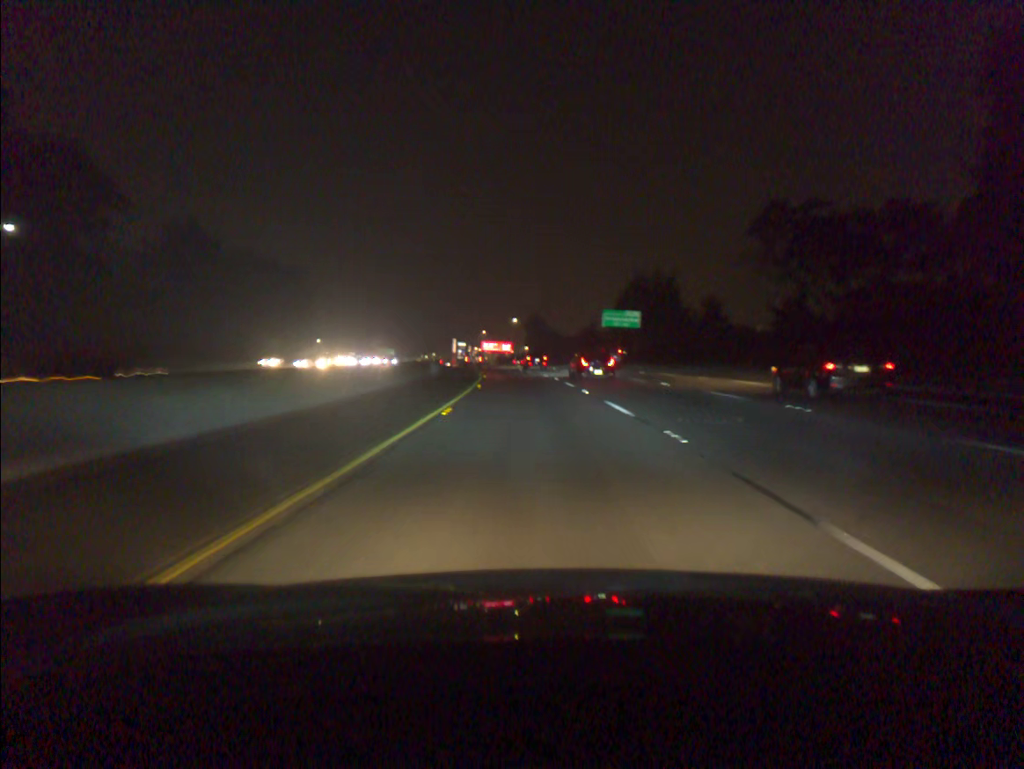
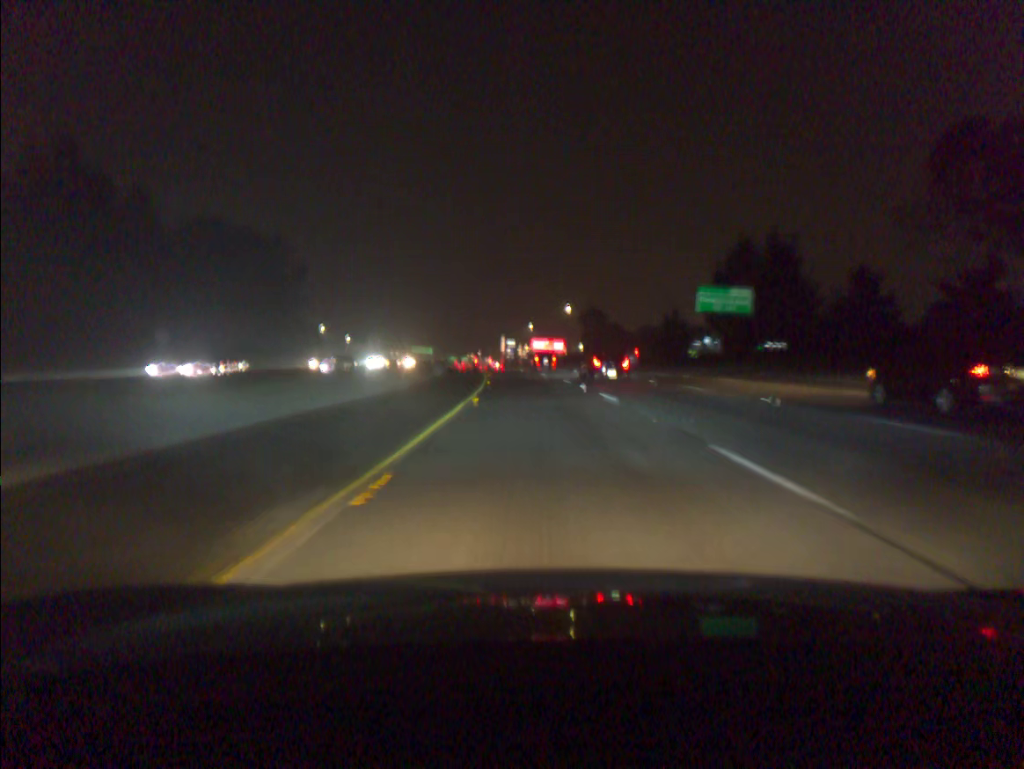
(-1.3, +38.9) m; -4°
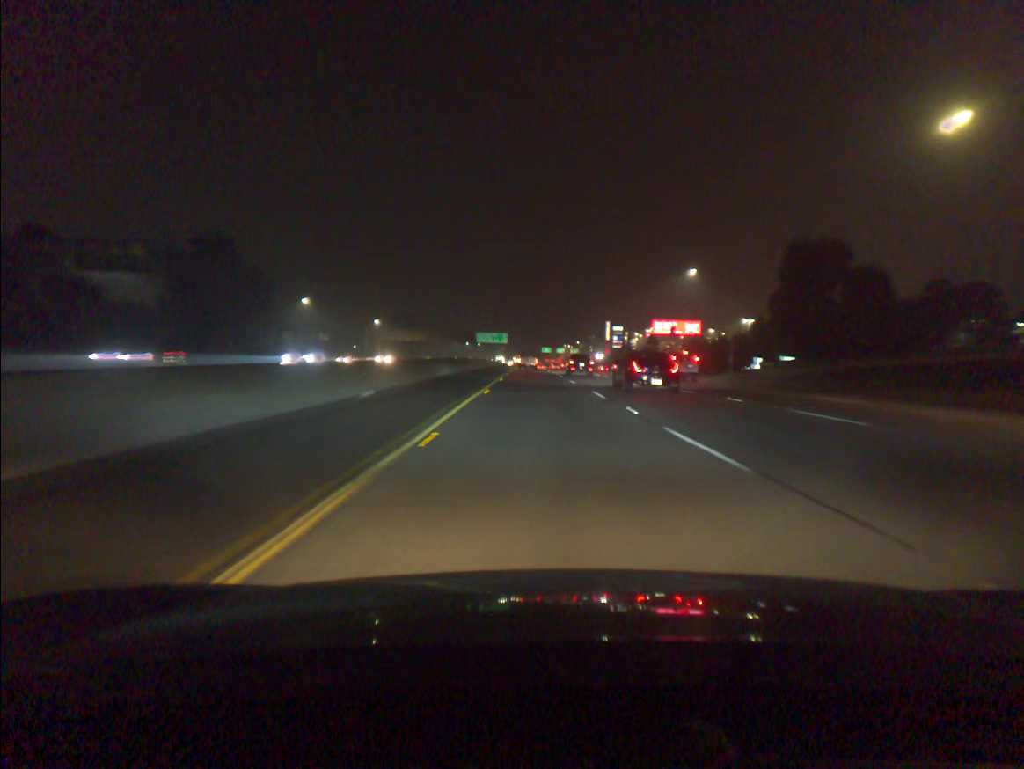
(-7.4, +97.8) m; -7°
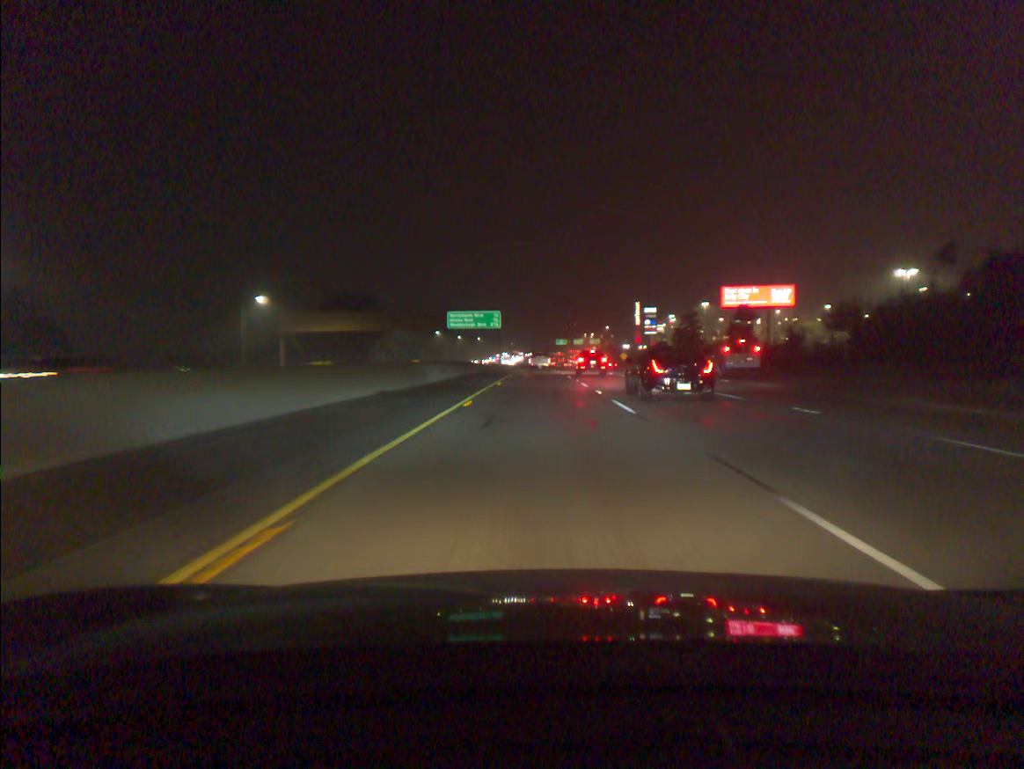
(-0.9, +79.4) m; -1°
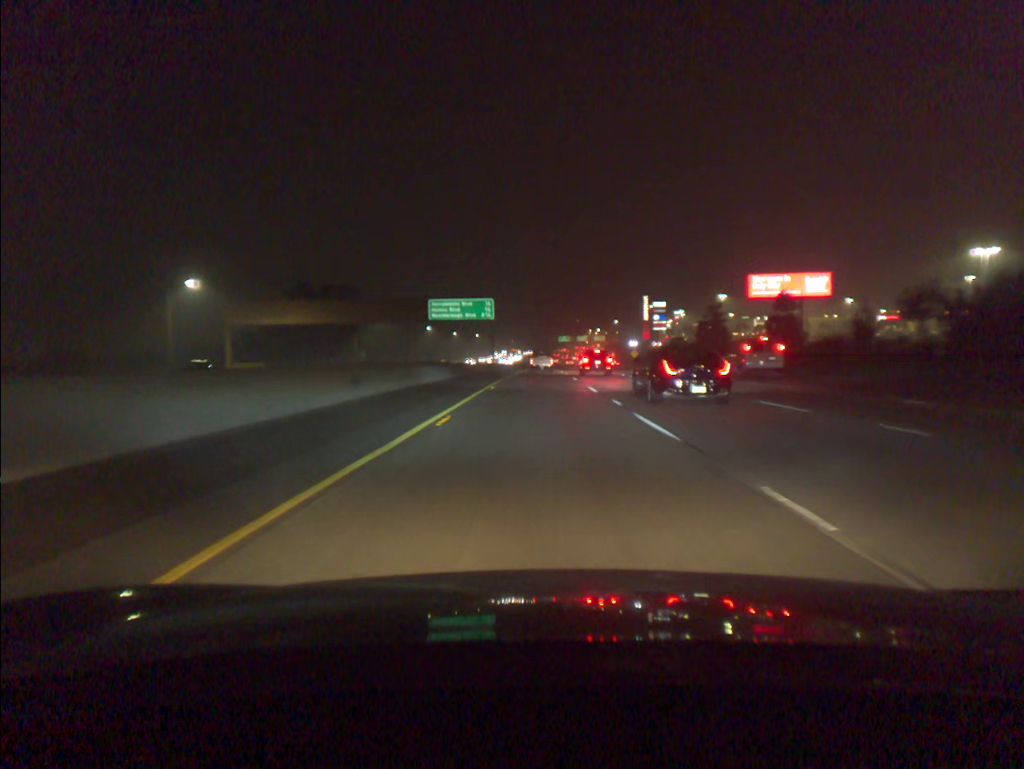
(0.0, +19.9) m; 0°
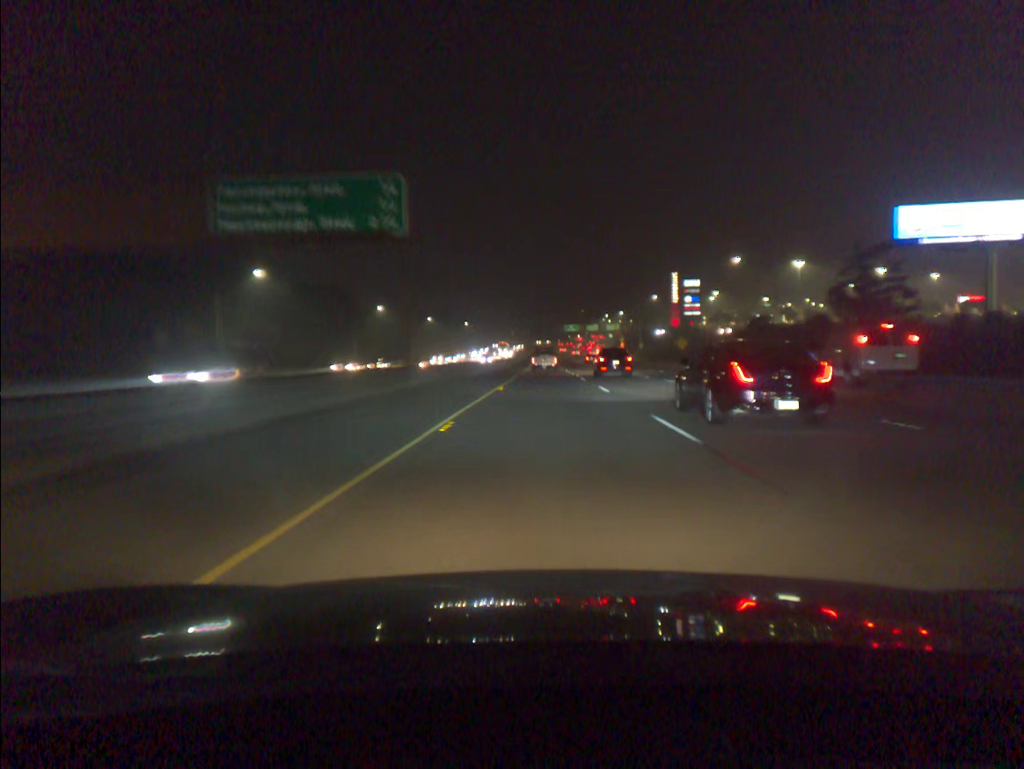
(-0.2, +59.1) m; 0°
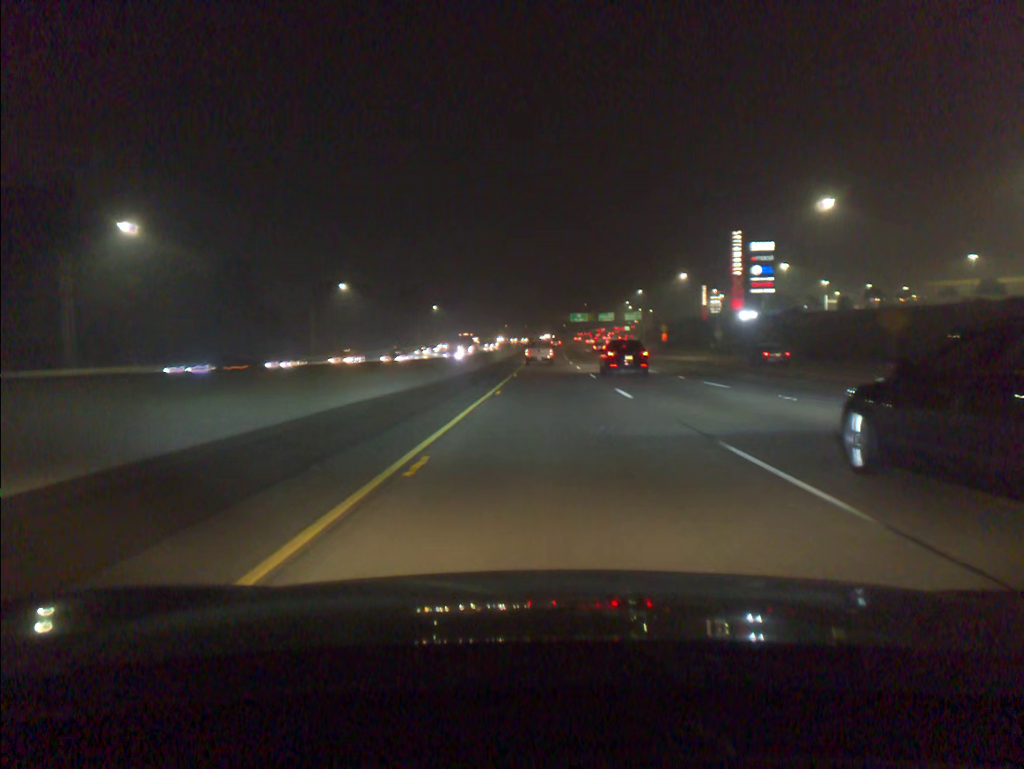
(+0.1, +77.9) m; 0°
